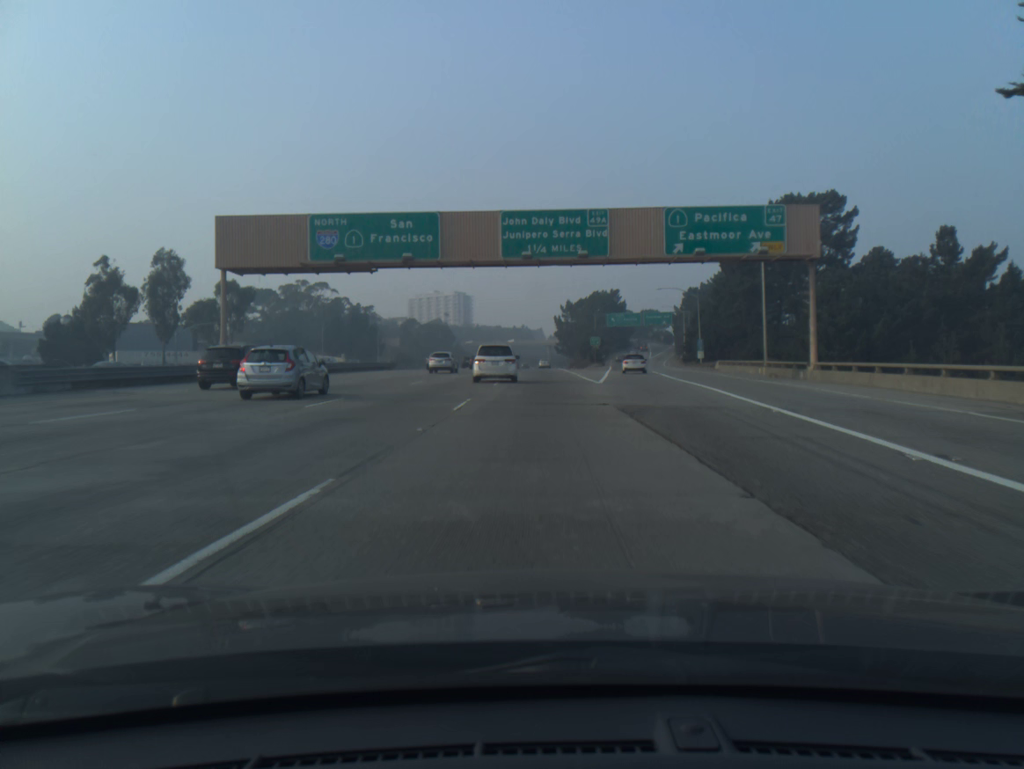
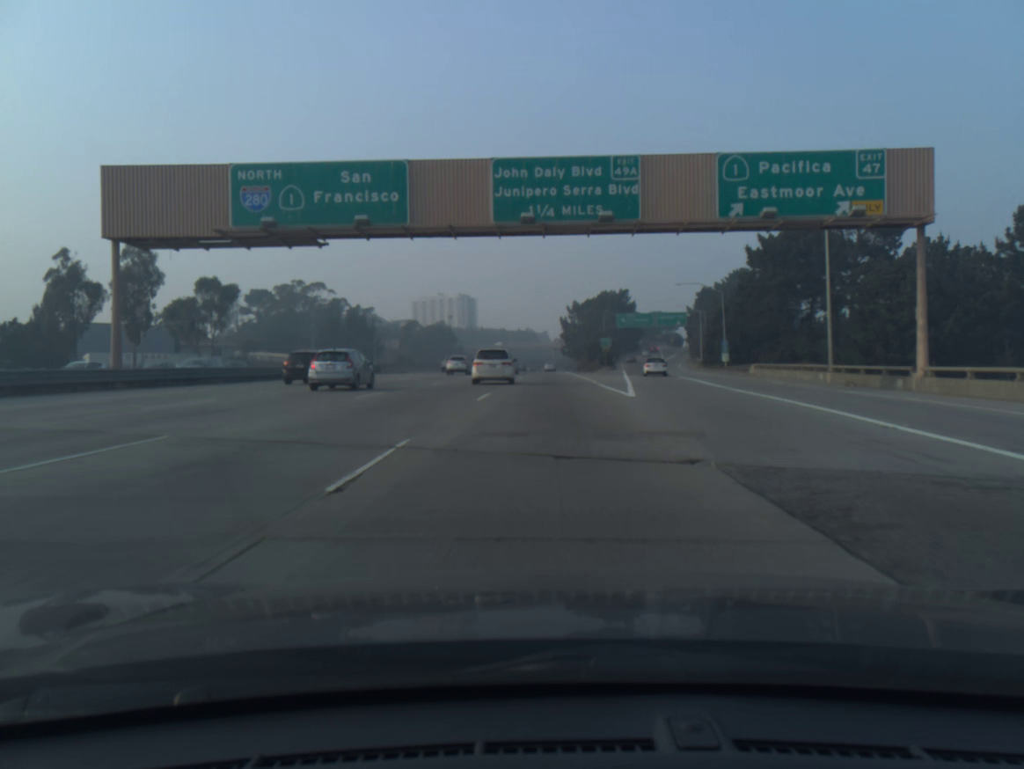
(-0.1, +10.9) m; 0°
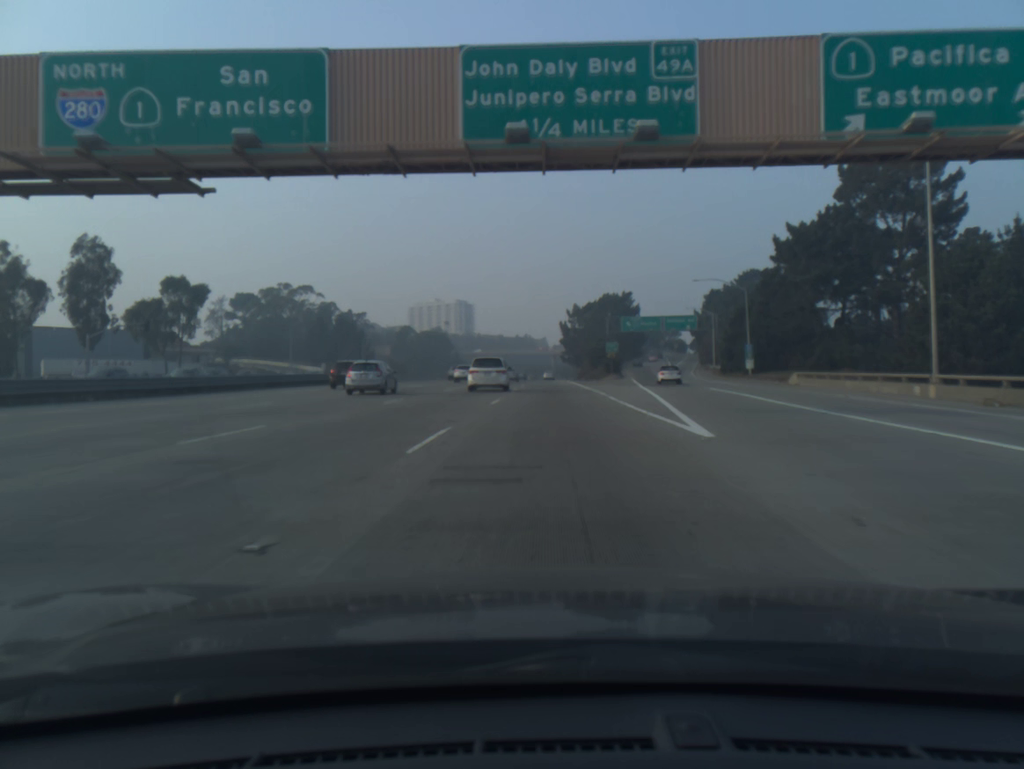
(0.0, +11.0) m; 0°
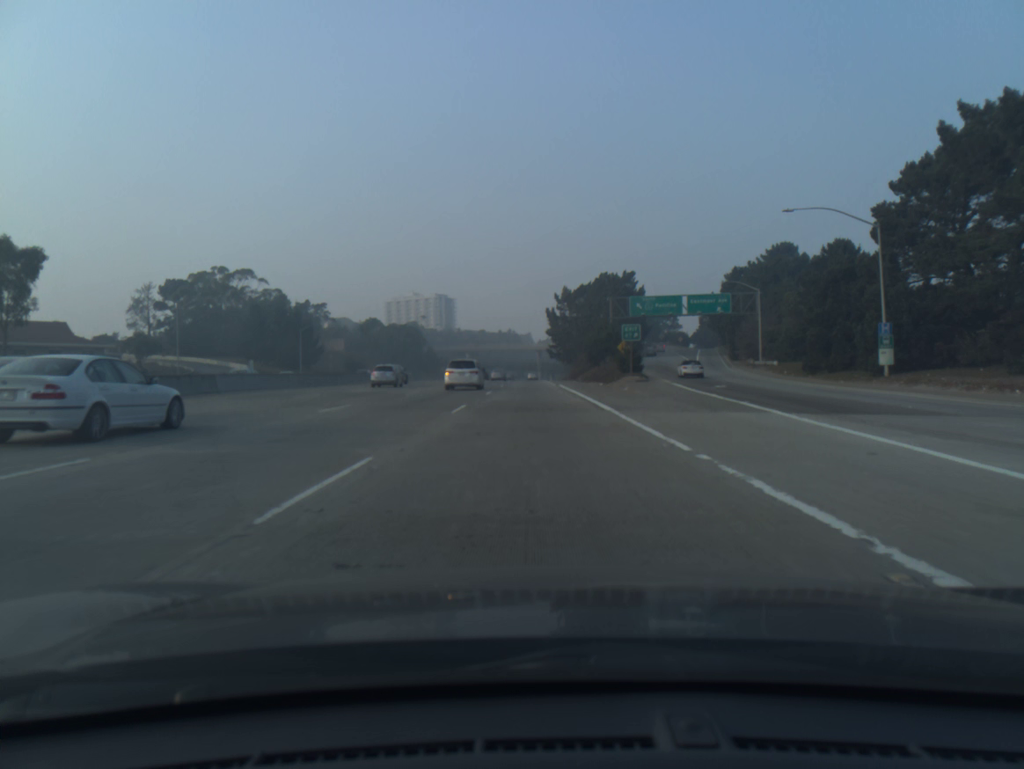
(+0.5, +34.2) m; +1°
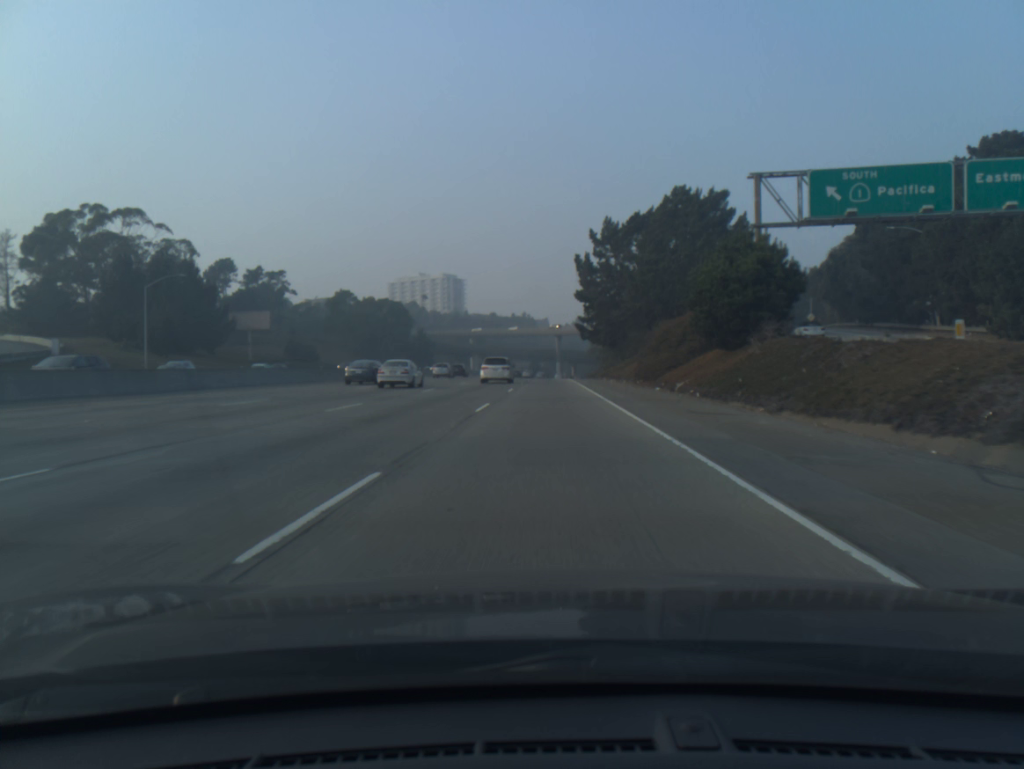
(-0.9, +62.1) m; -1°
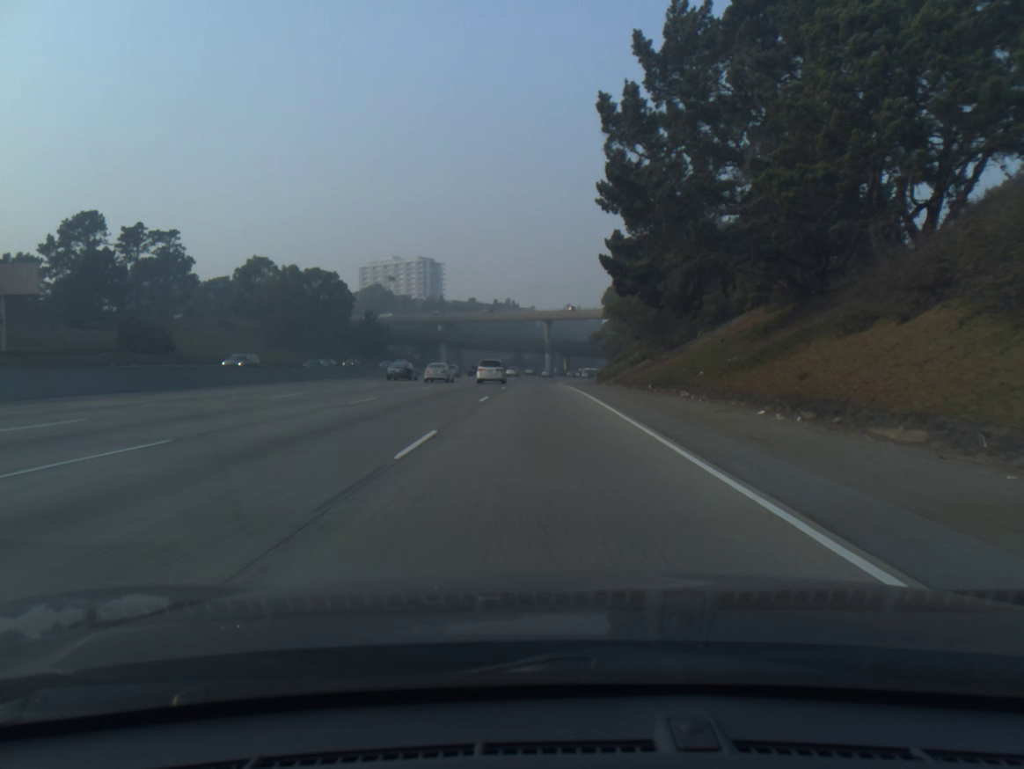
(+0.6, +53.5) m; +1°
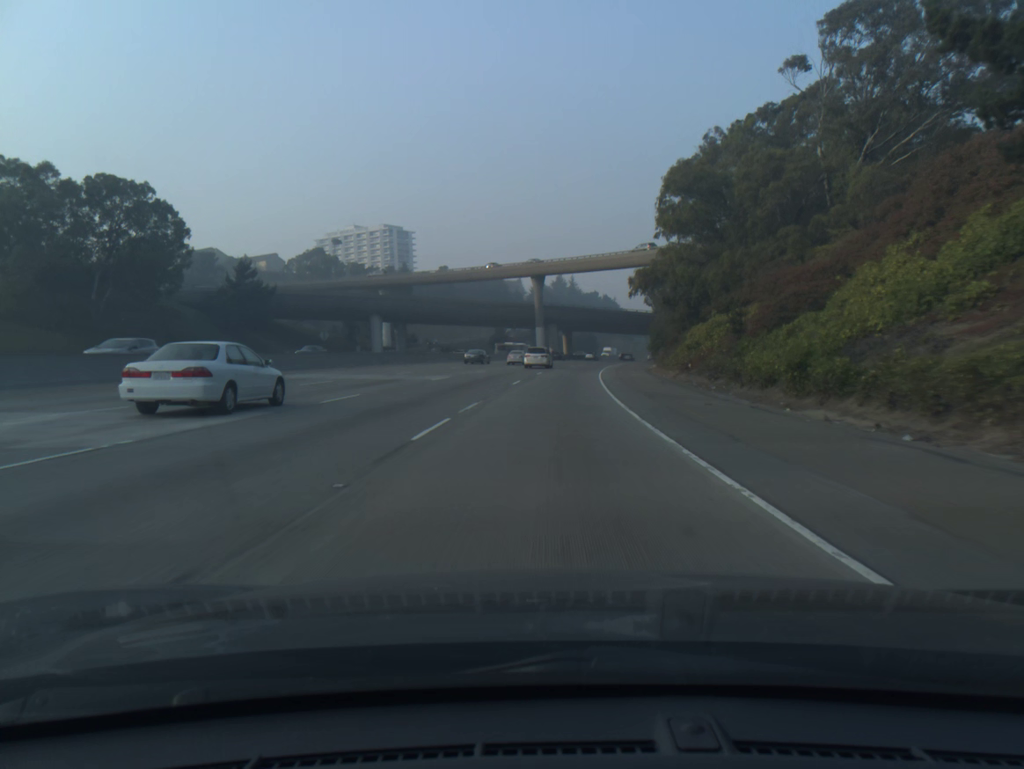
(-0.3, +71.2) m; +1°
